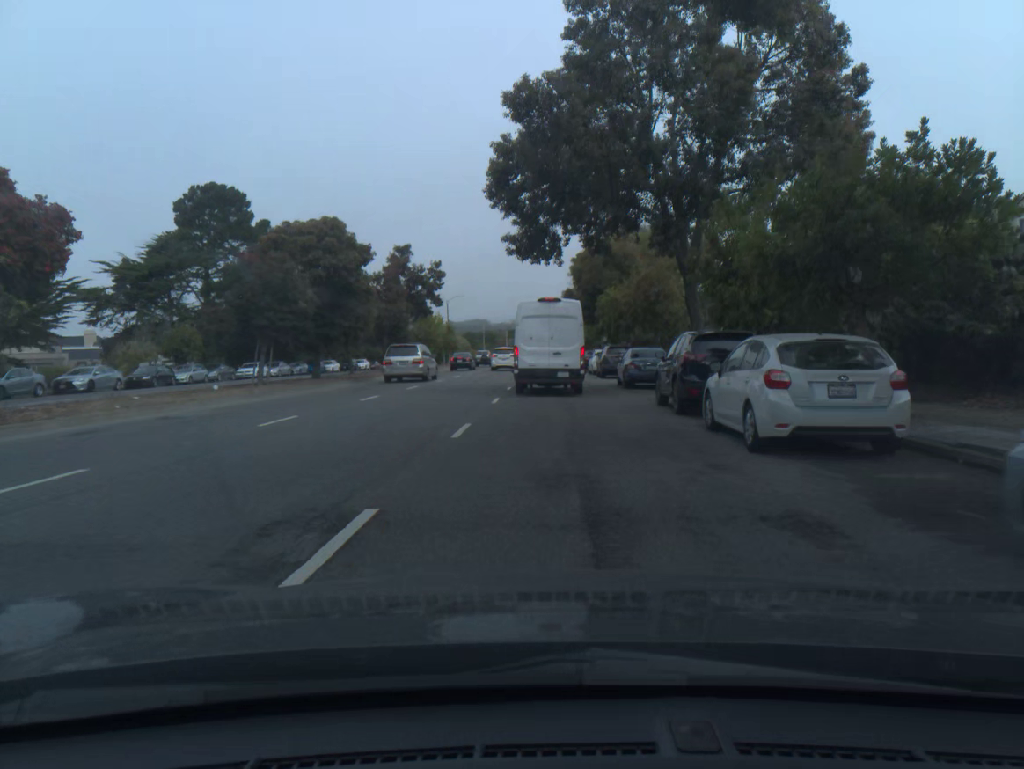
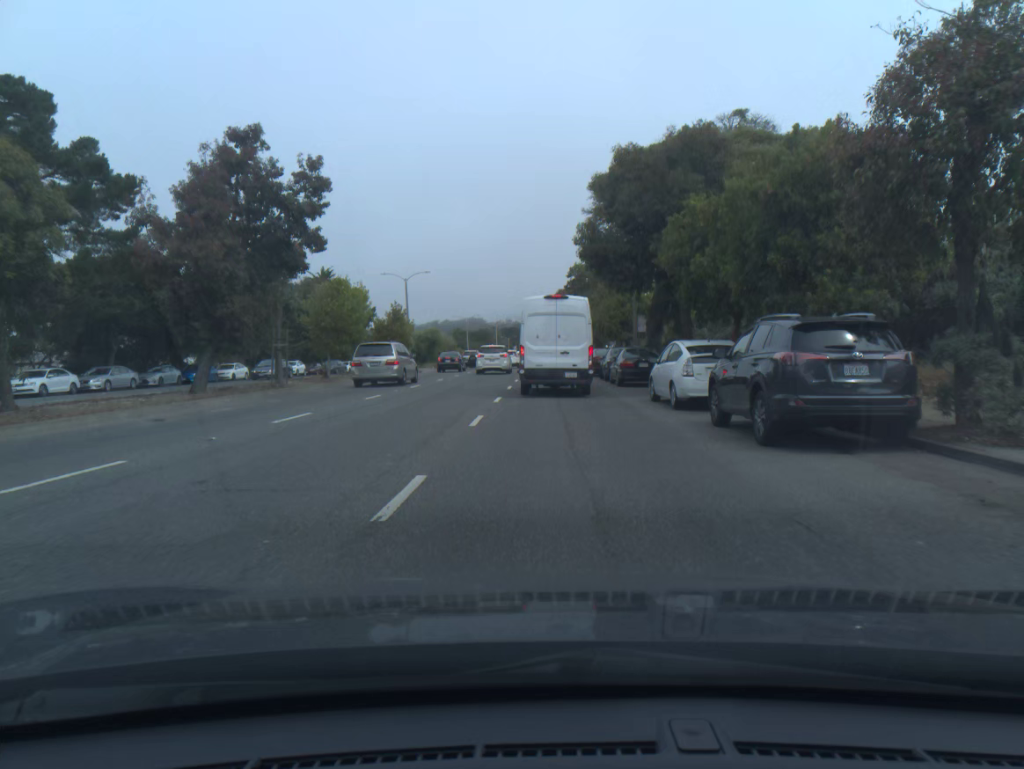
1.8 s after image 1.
(+0.1, +28.9) m; 0°
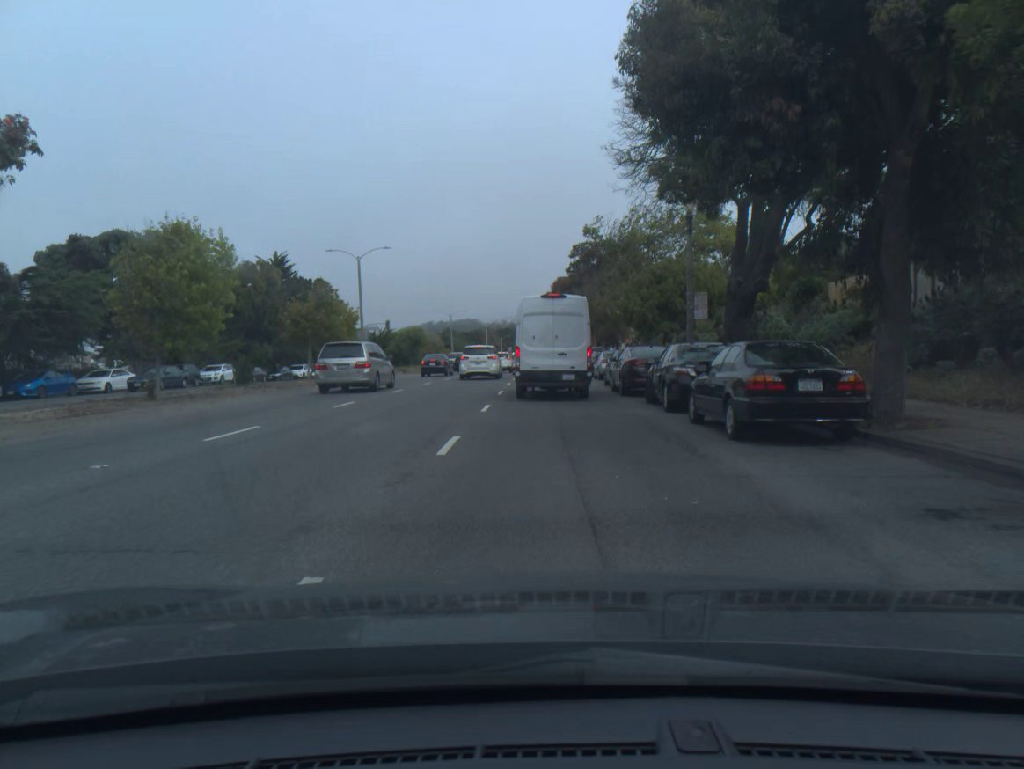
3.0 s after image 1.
(+0.1, +17.6) m; 0°
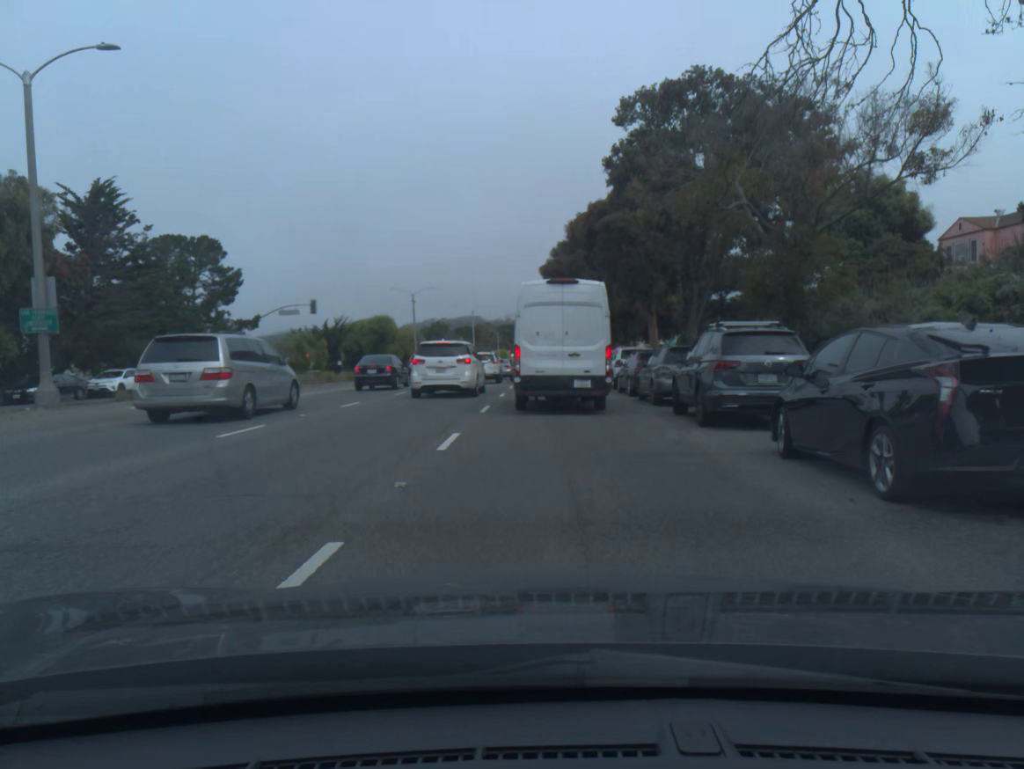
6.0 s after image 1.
(-0.1, +36.6) m; -1°
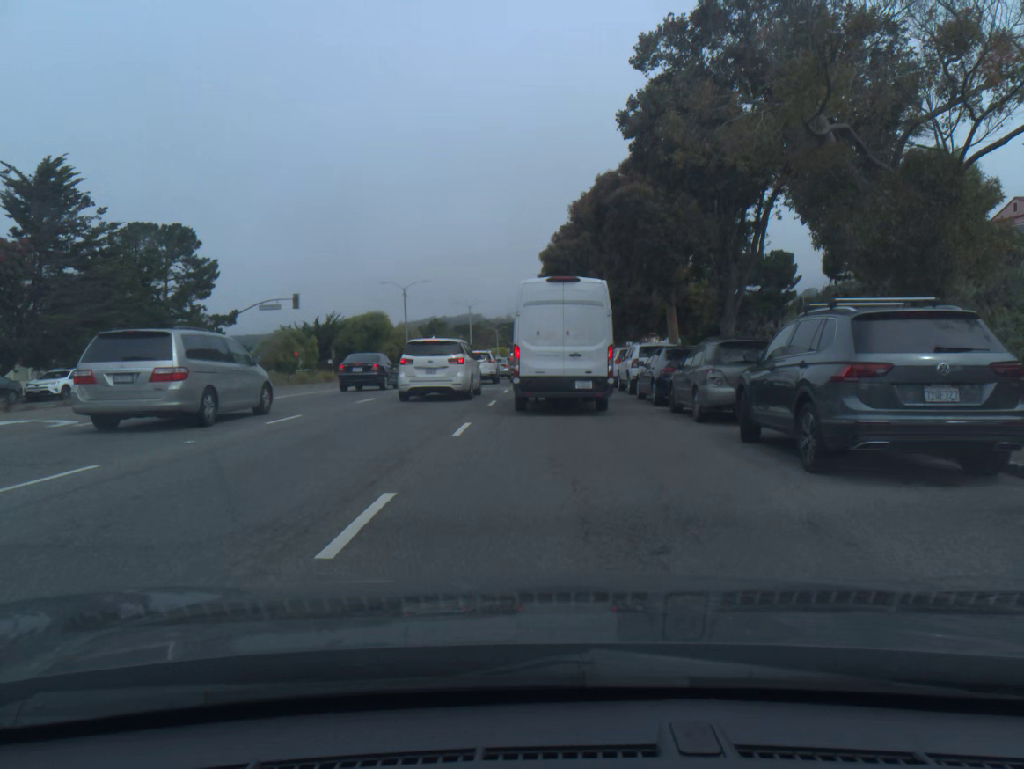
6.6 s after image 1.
(0.0, +5.5) m; 0°
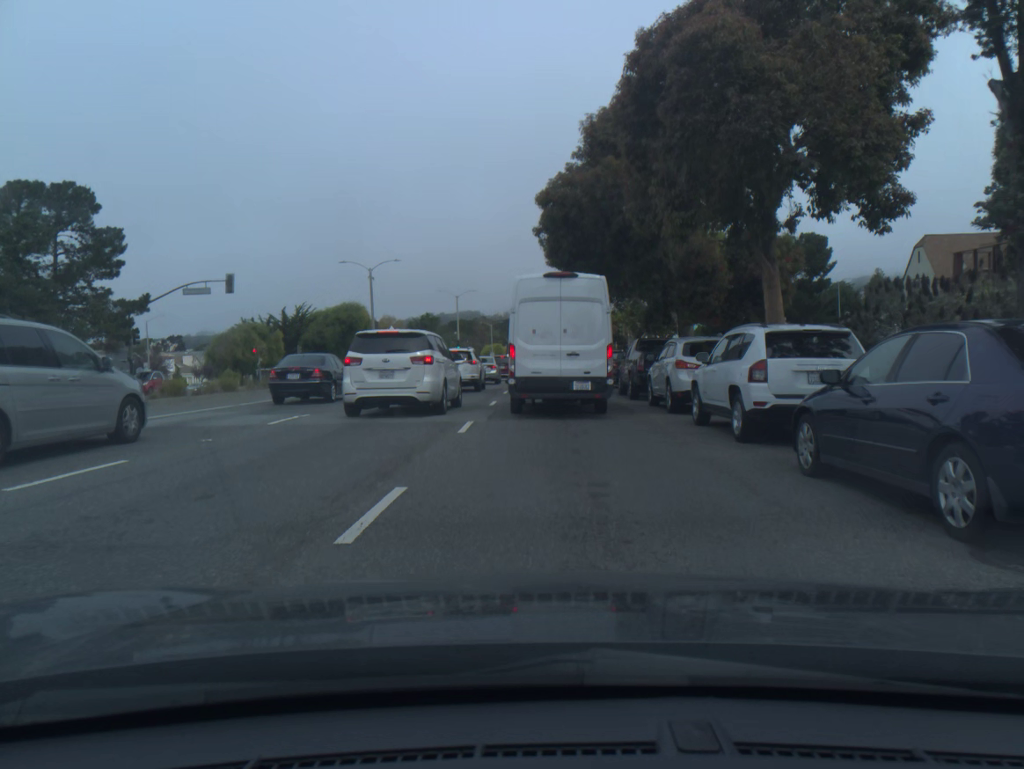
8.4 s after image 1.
(0.0, +14.0) m; 0°
